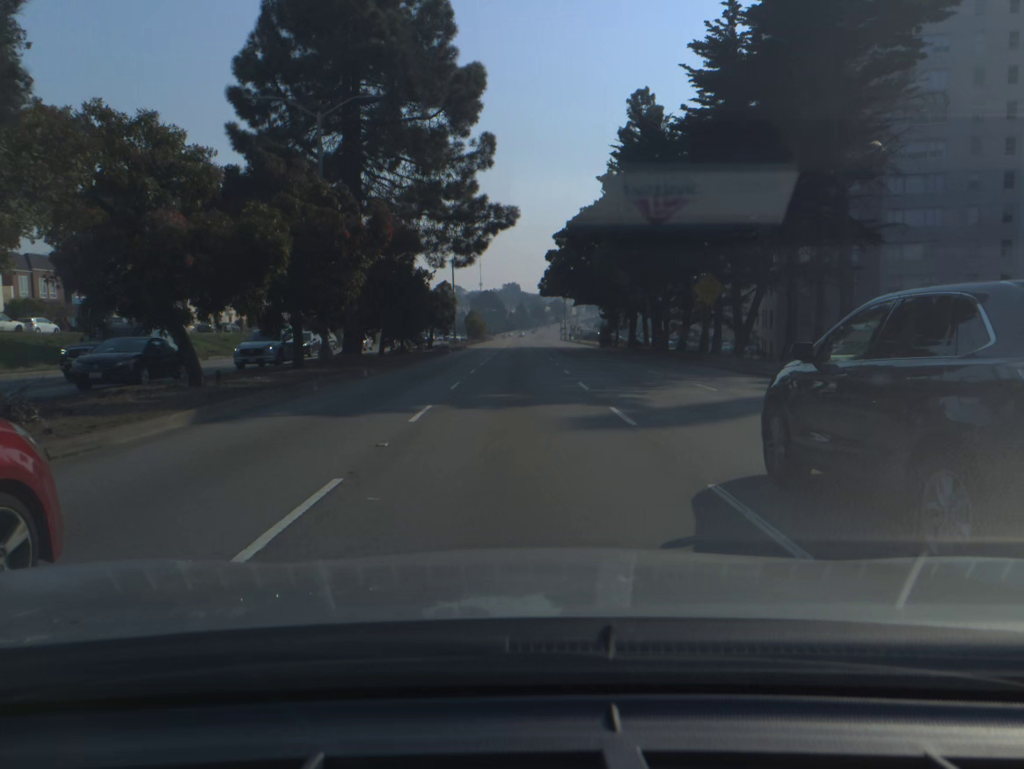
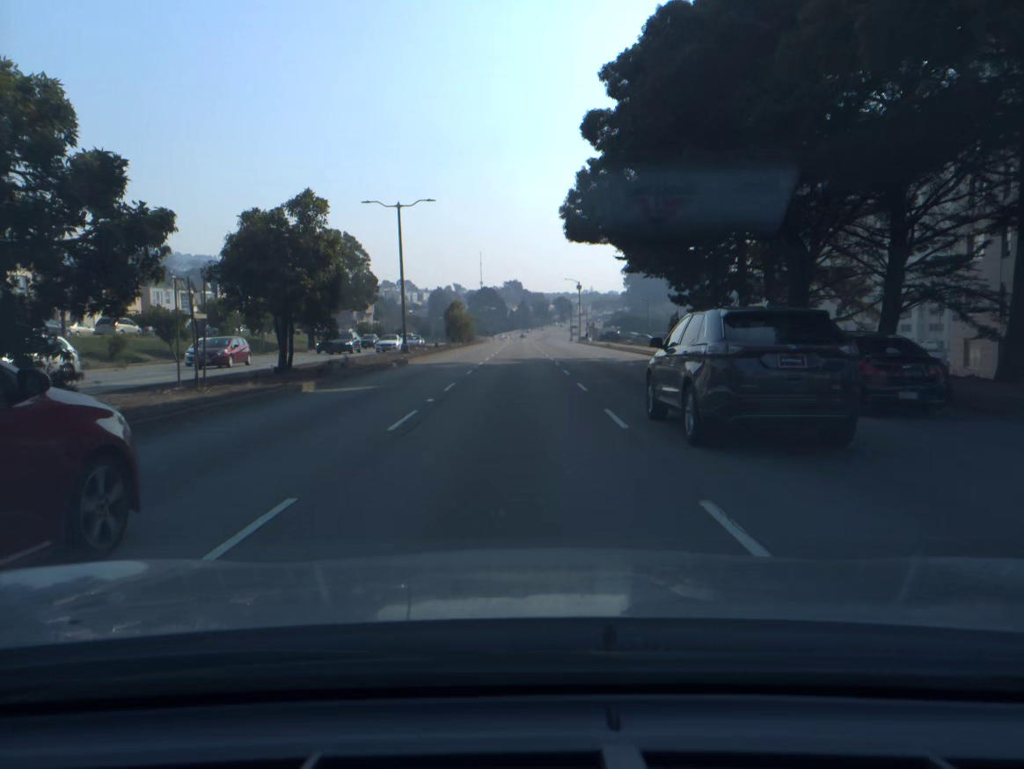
(+0.1, +37.7) m; 0°
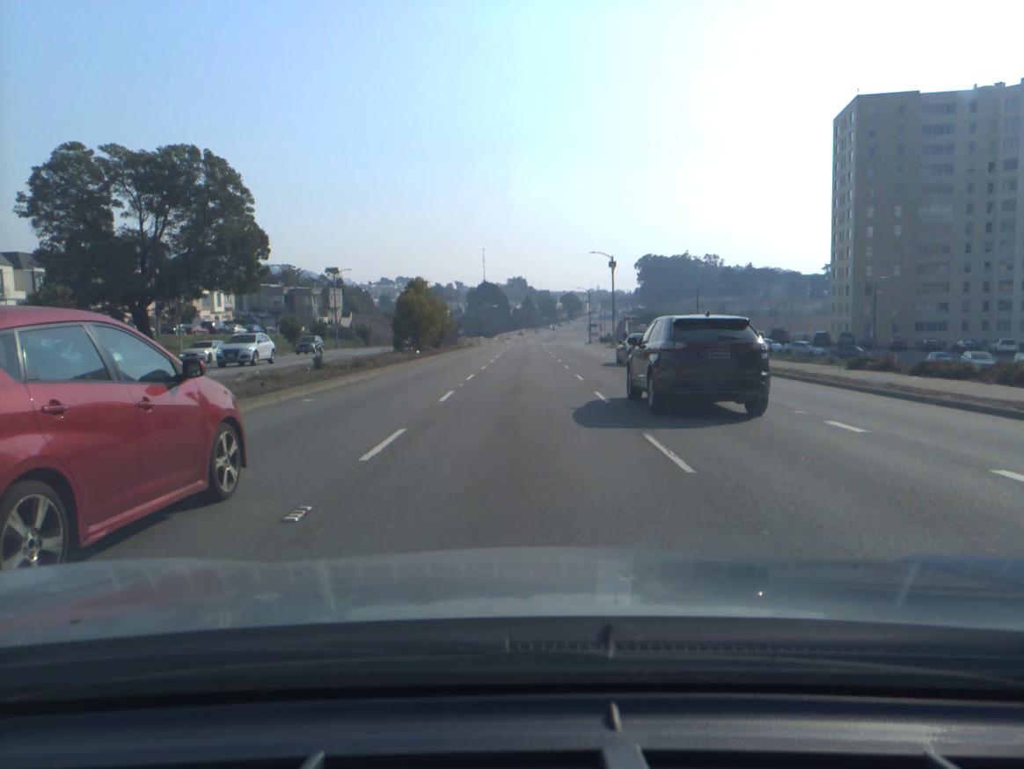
(-0.2, +39.8) m; 0°
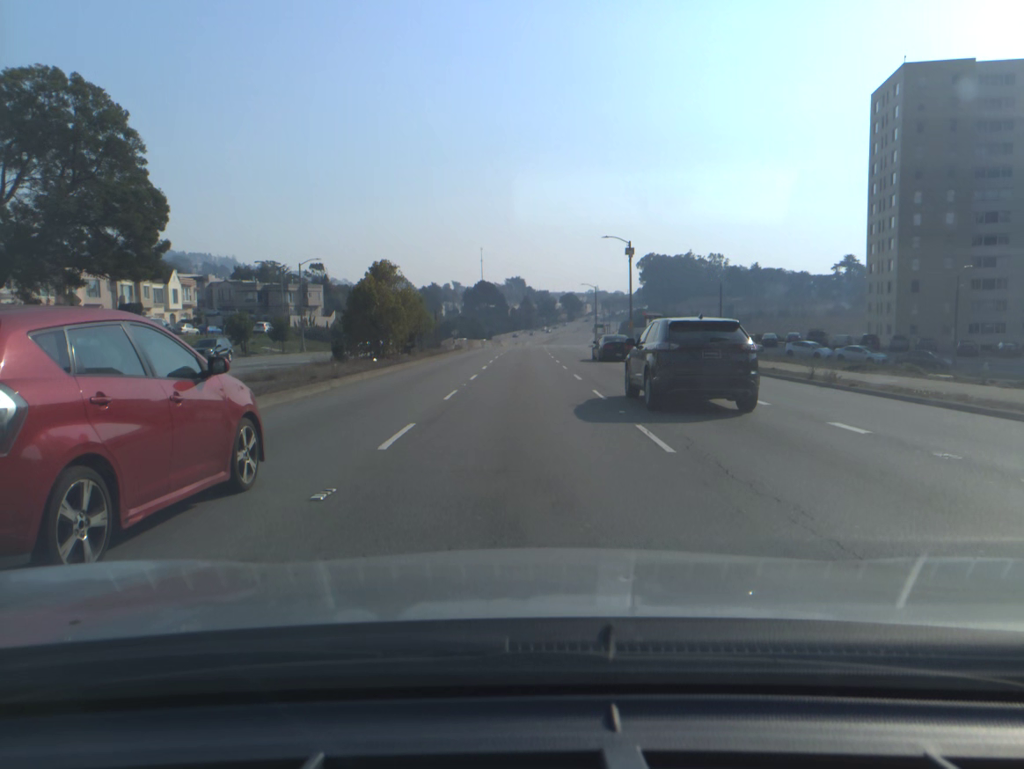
(0.0, +14.0) m; 0°
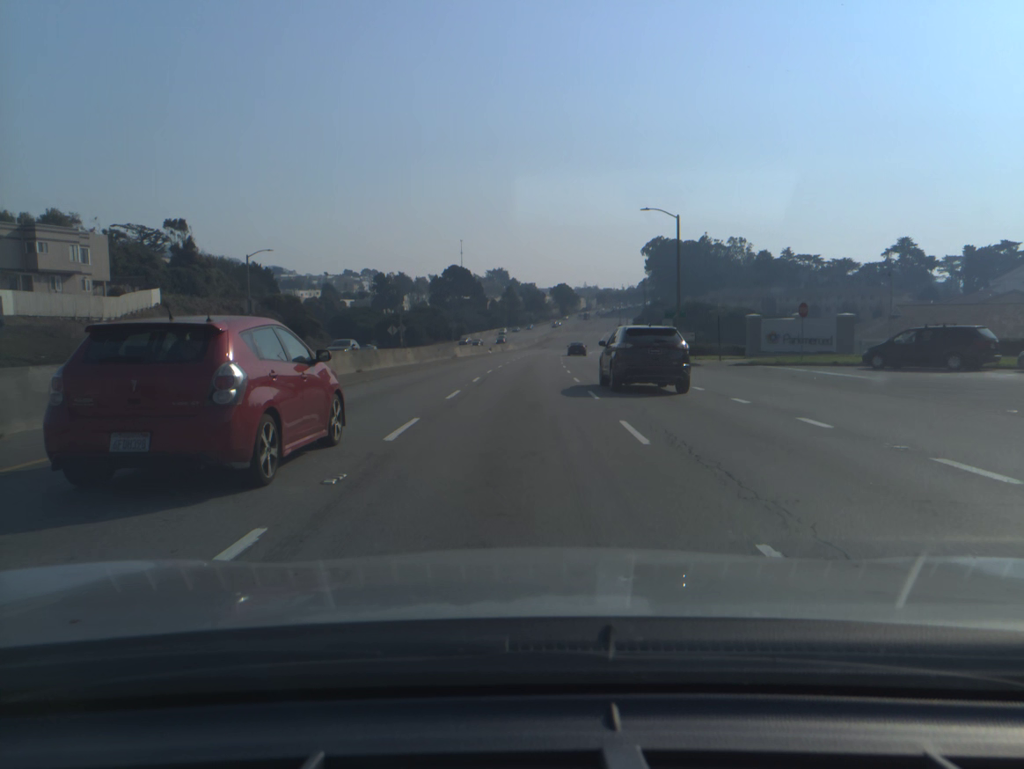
(+0.6, +73.1) m; +1°
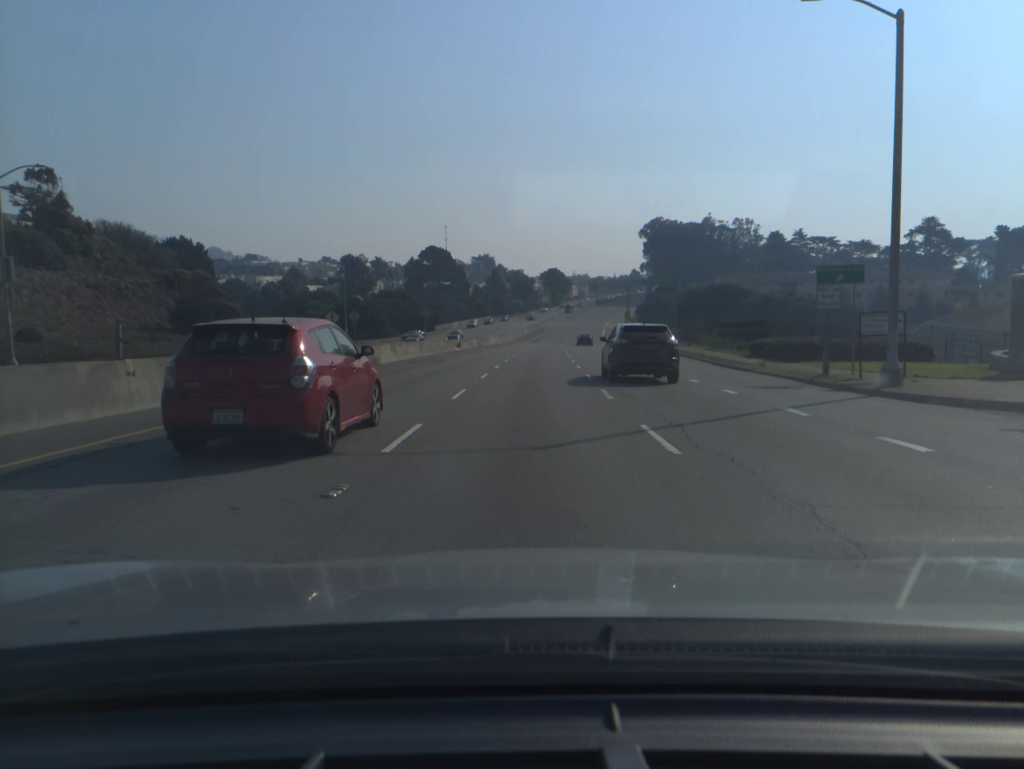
(+0.2, +30.4) m; +1°
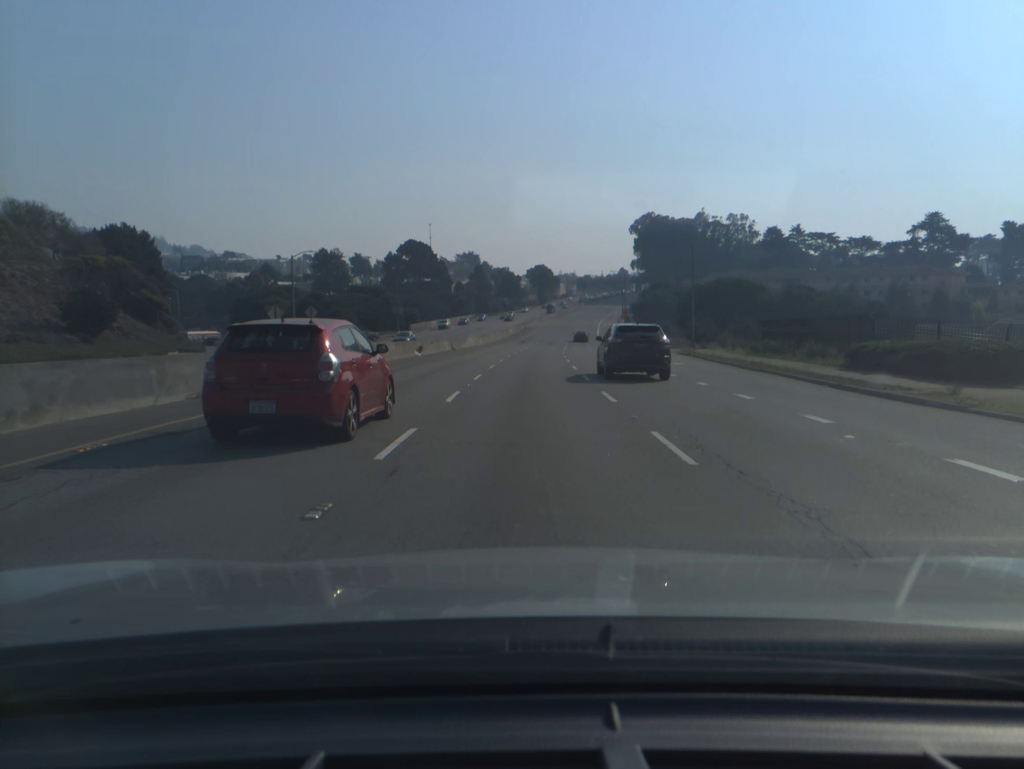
(+0.1, +15.5) m; +1°
